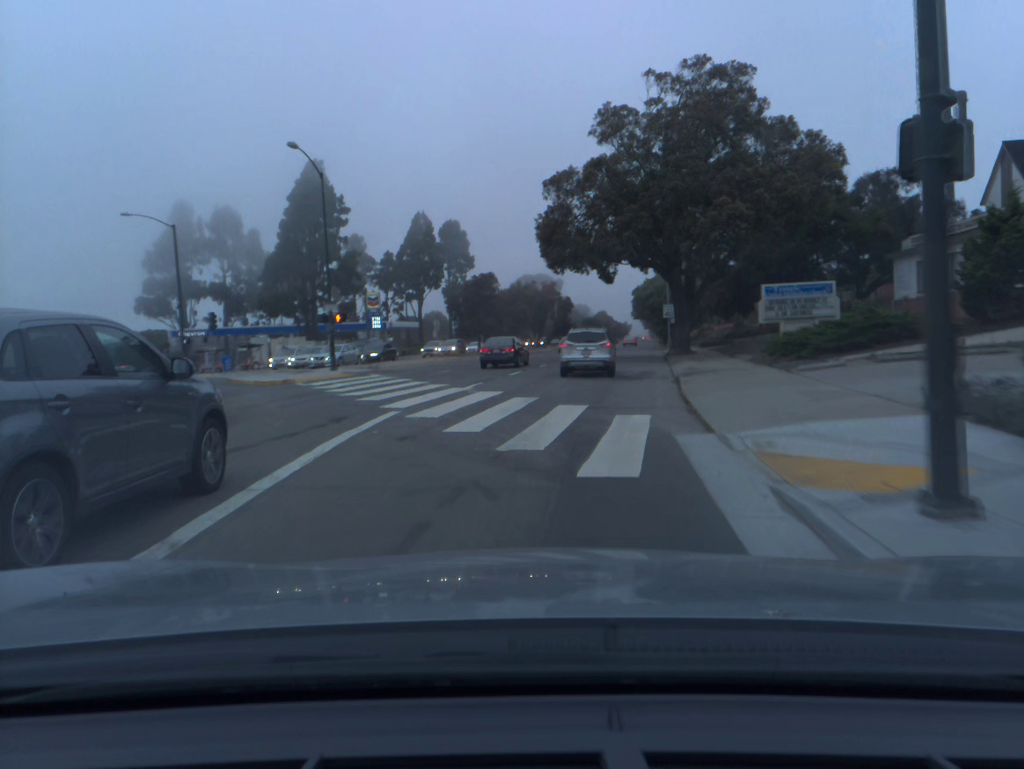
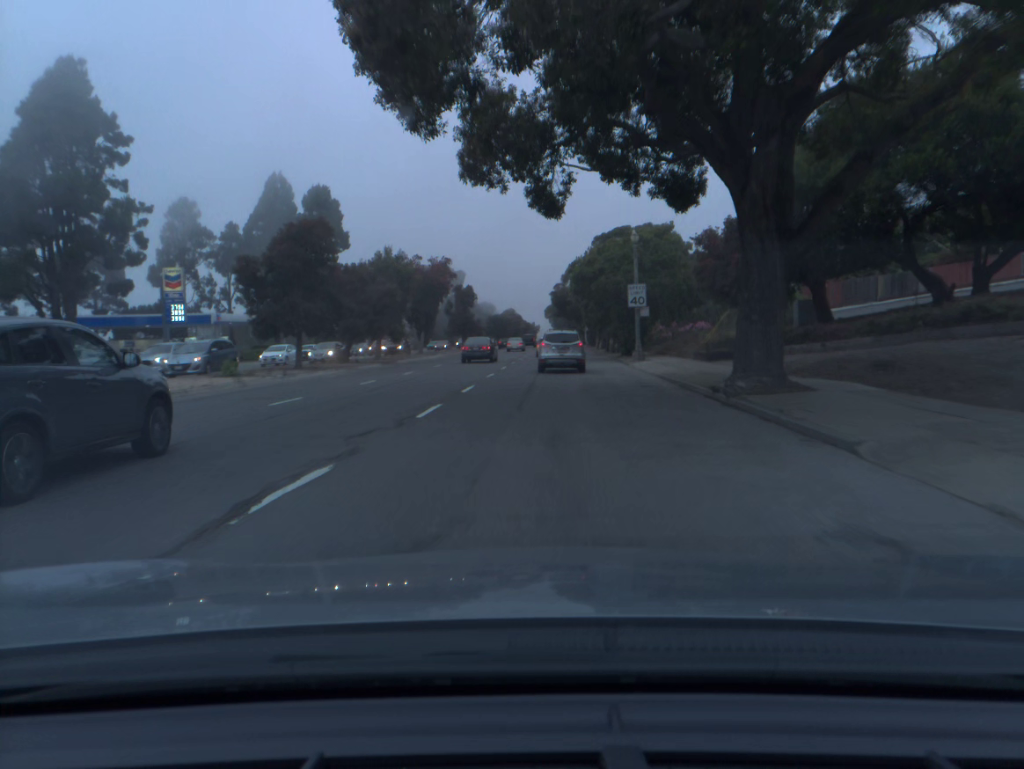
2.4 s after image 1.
(+2.0, +30.3) m; +7°
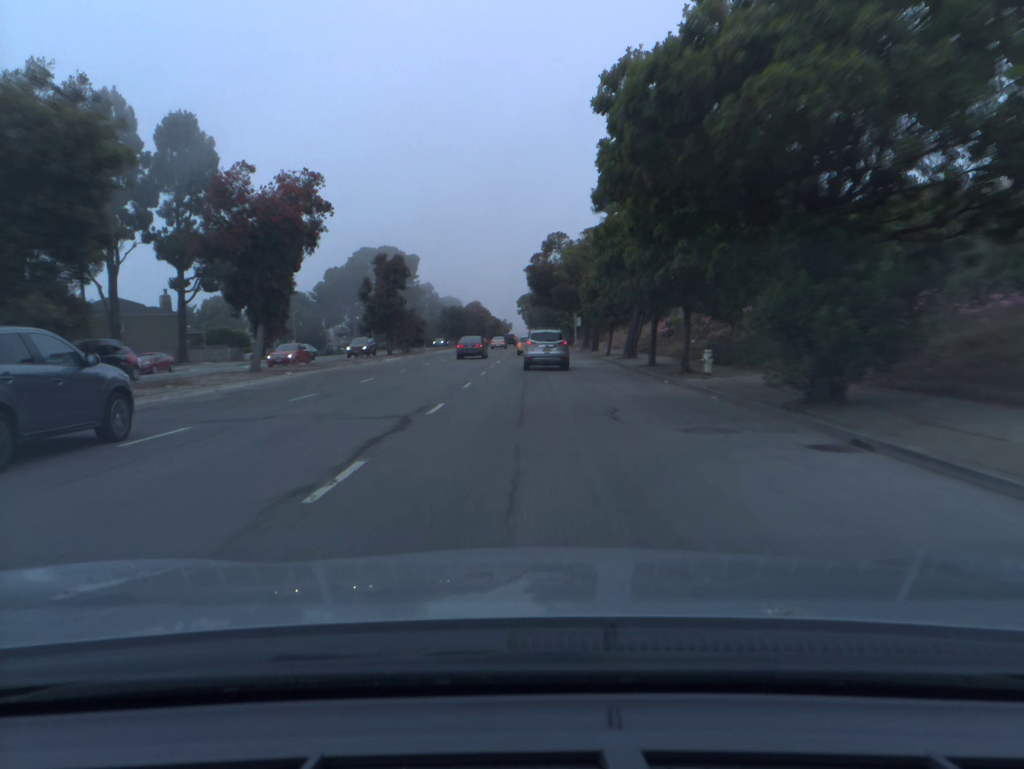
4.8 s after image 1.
(+0.9, +35.3) m; +2°
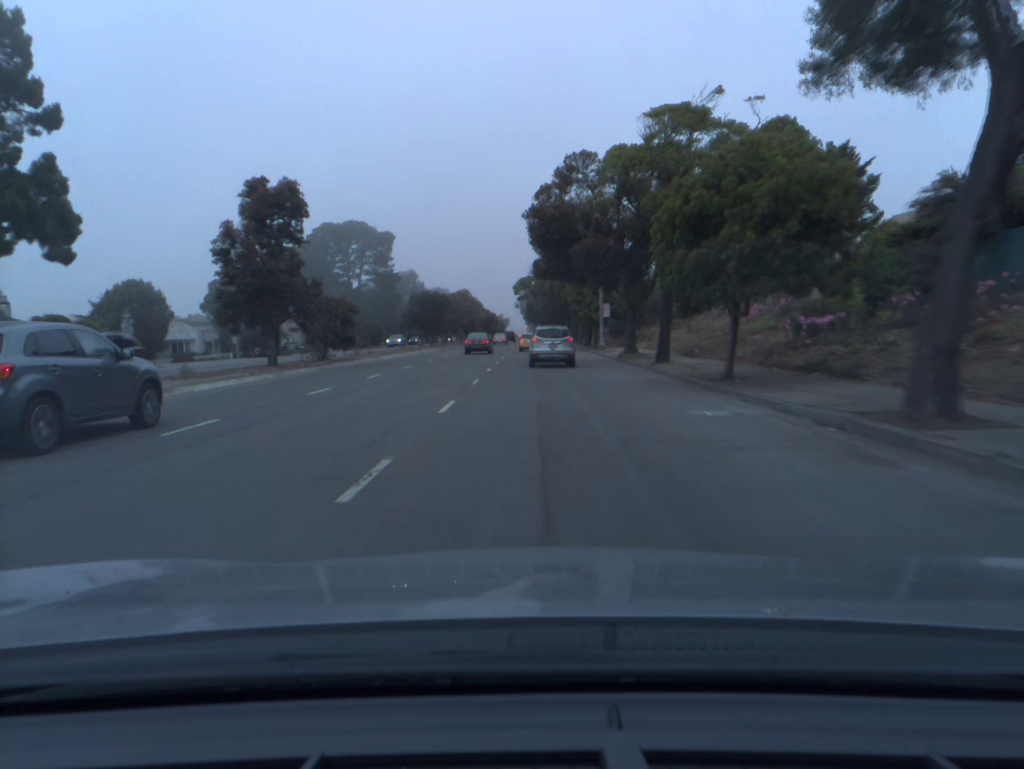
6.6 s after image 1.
(0.0, +29.1) m; 0°
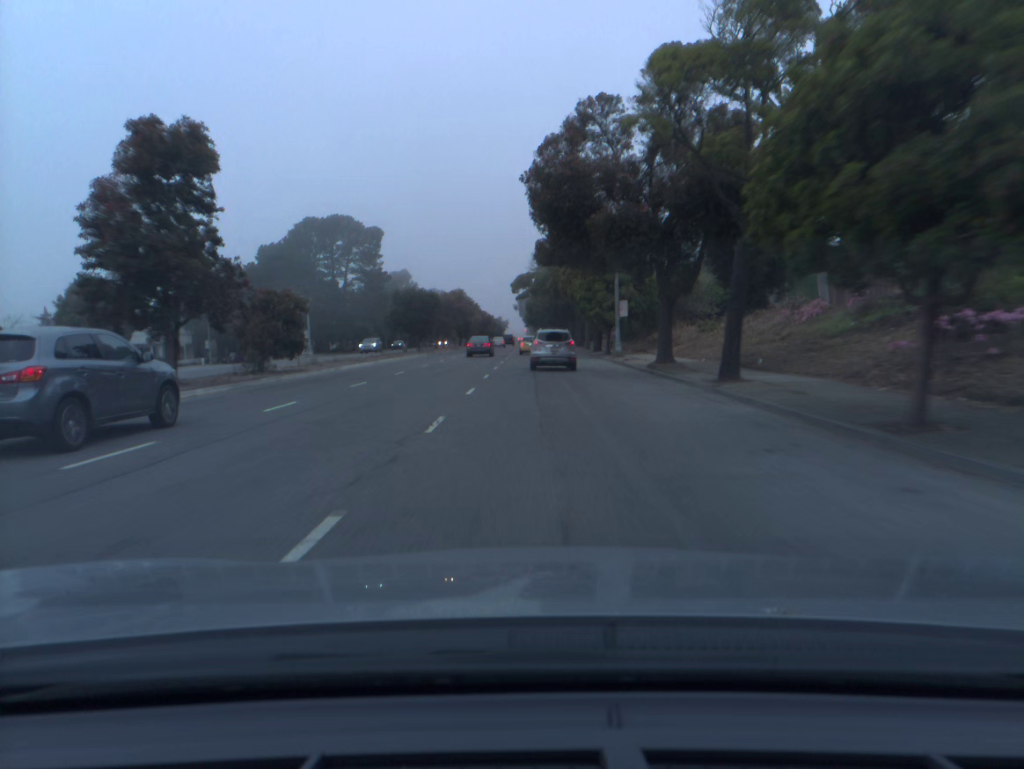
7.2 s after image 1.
(0.0, +9.8) m; 0°
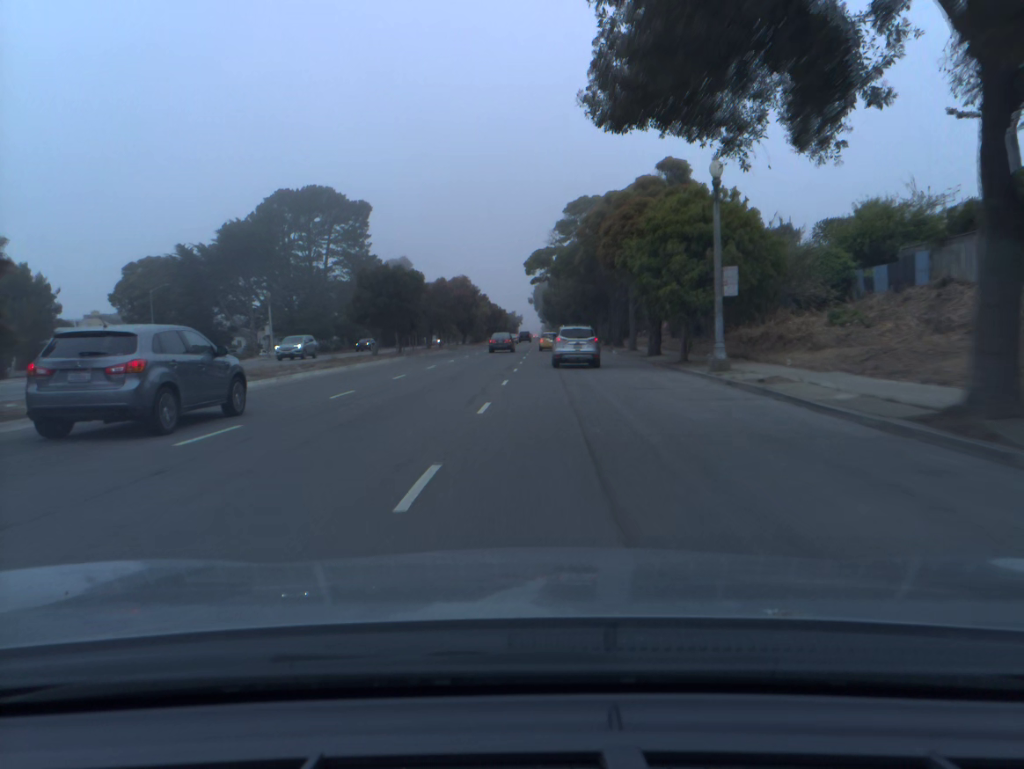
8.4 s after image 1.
(-0.2, +20.0) m; -1°
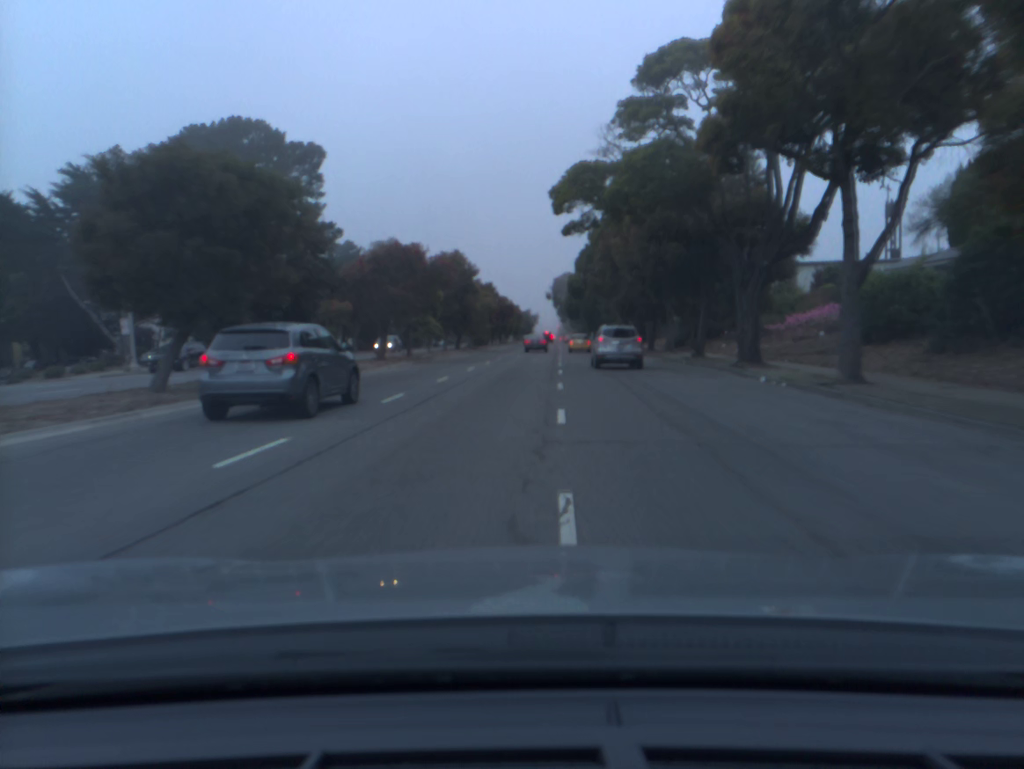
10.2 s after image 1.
(-0.4, +31.2) m; -1°
